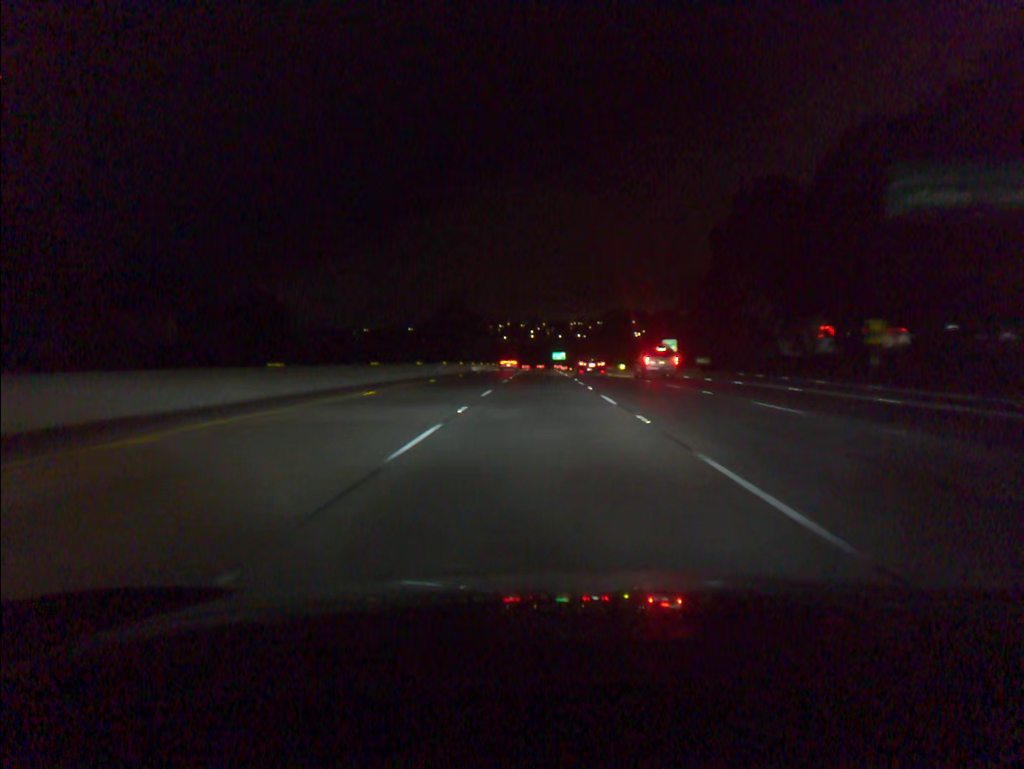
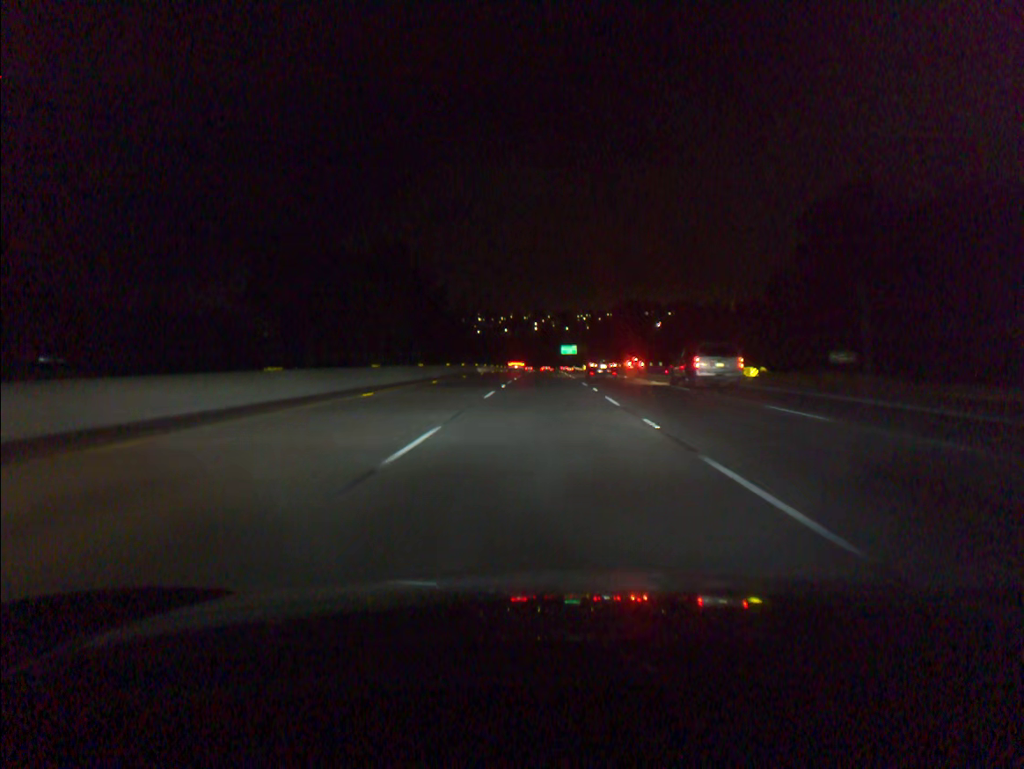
(-0.1, +73.6) m; 0°
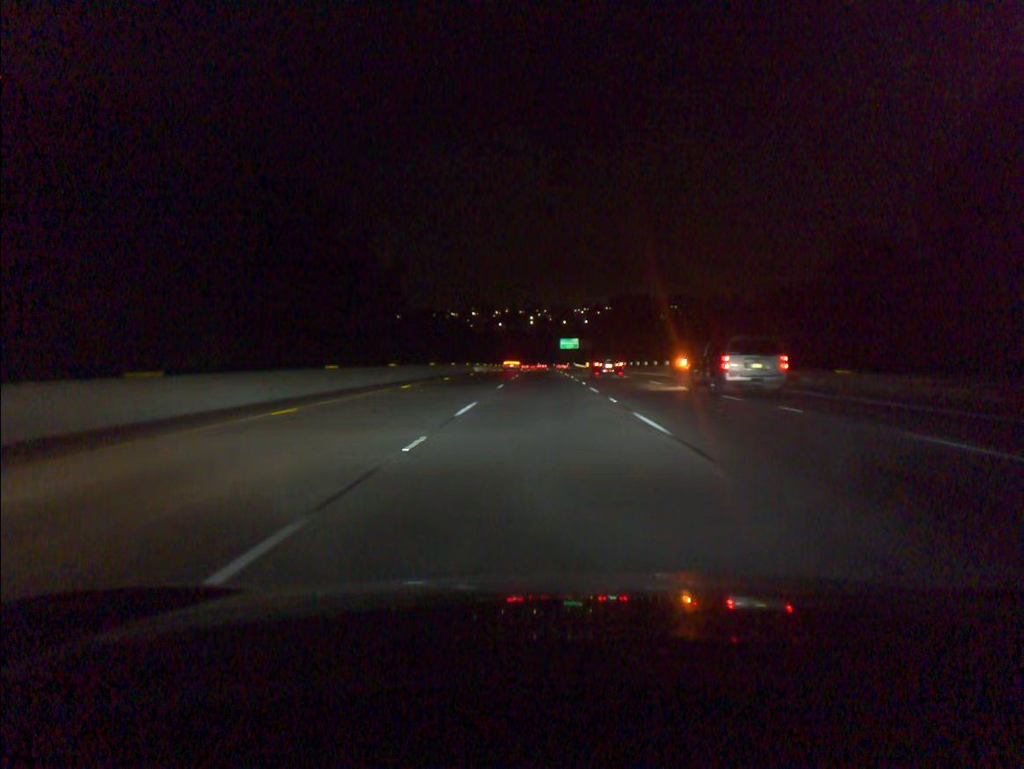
(+0.1, +36.8) m; 0°
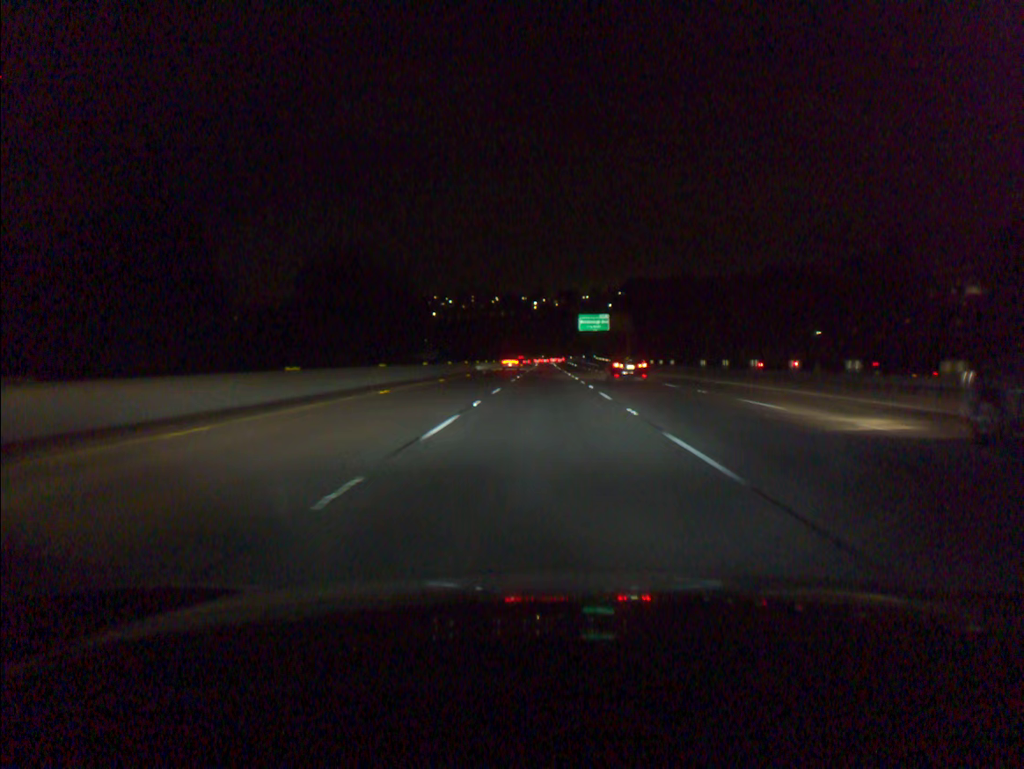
(+0.1, +92.1) m; 0°
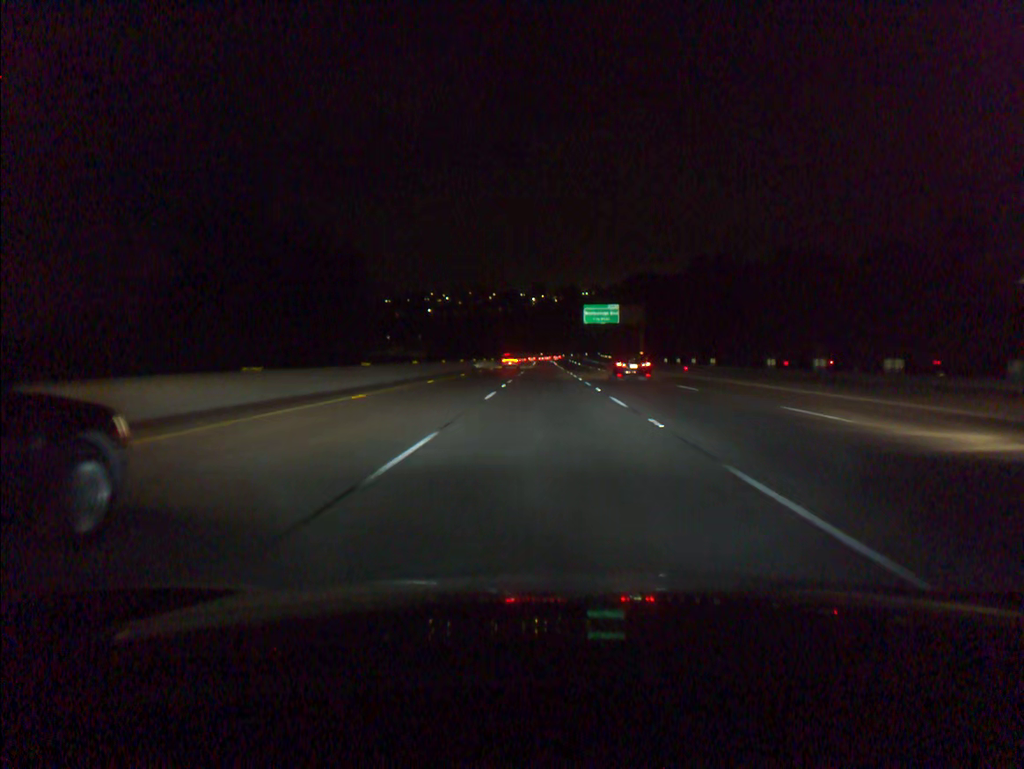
(0.0, +18.5) m; 0°
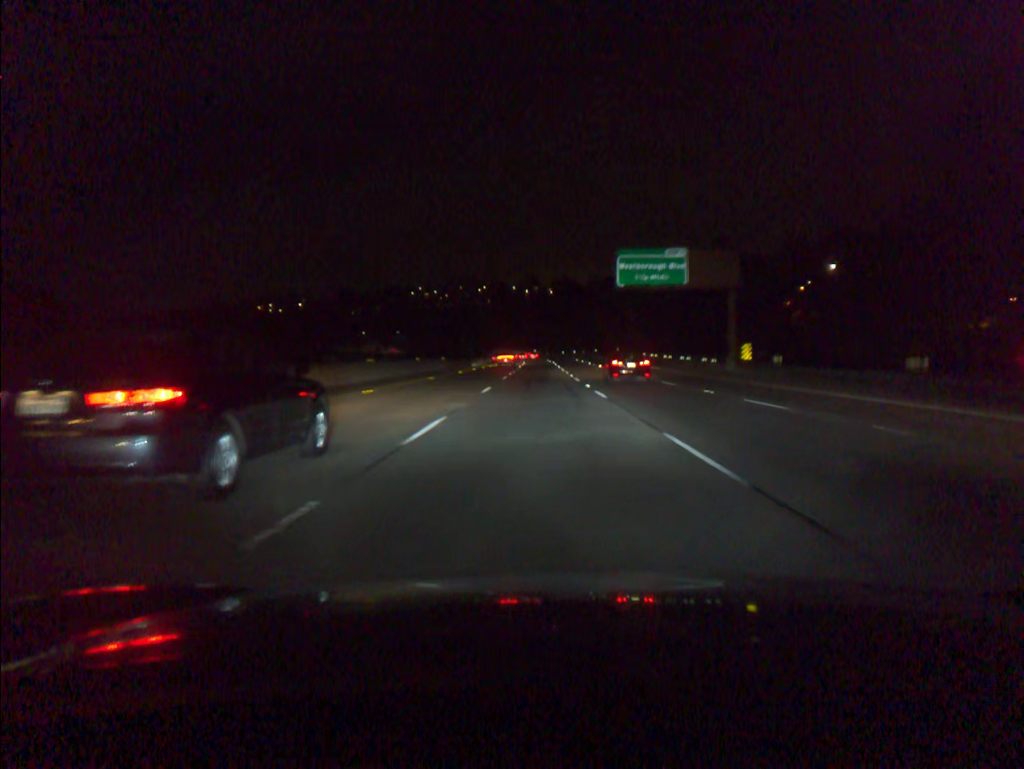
(+0.3, +55.5) m; 0°
